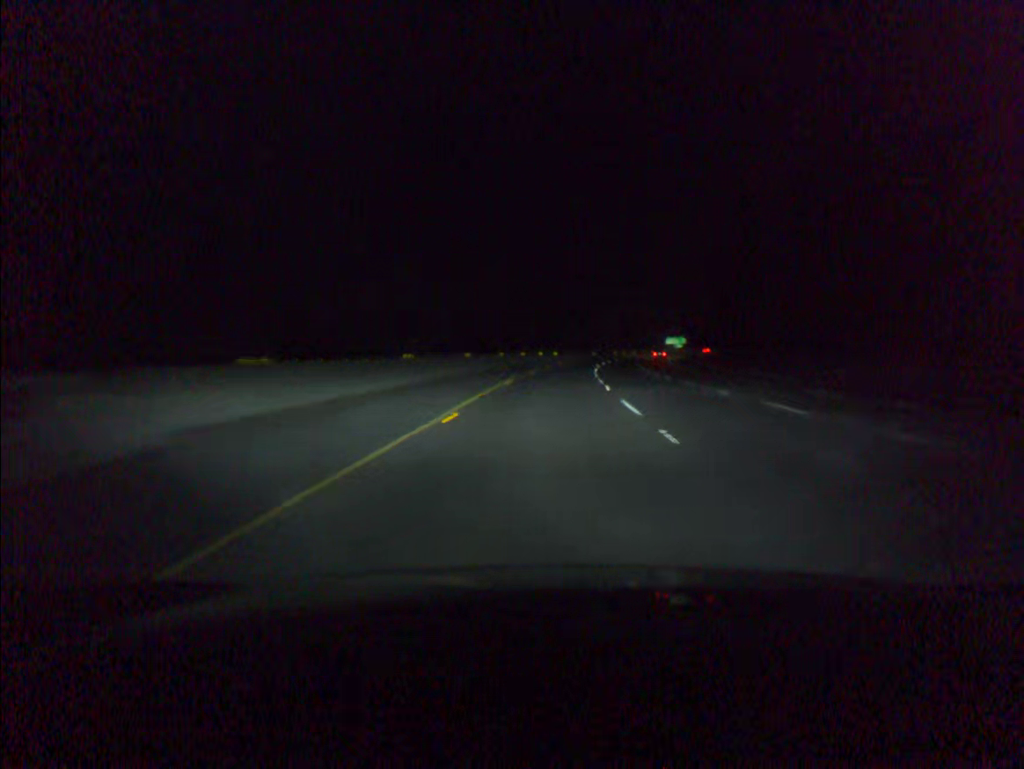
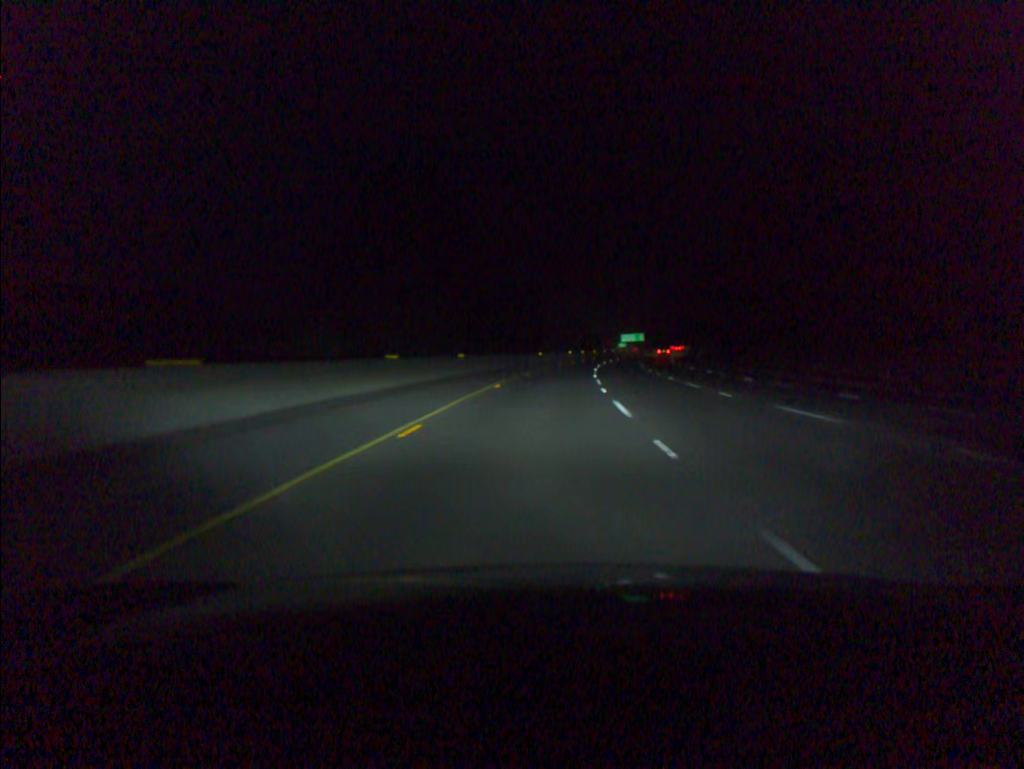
(+2.9, +60.1) m; +5°
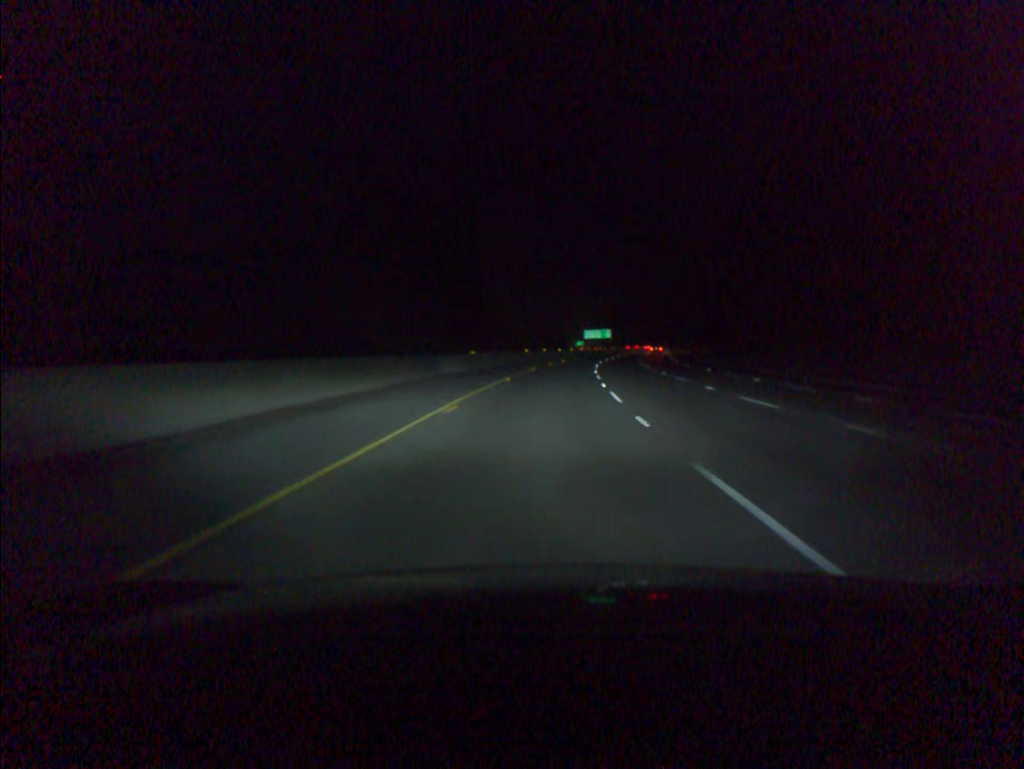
(+1.1, +40.1) m; +3°
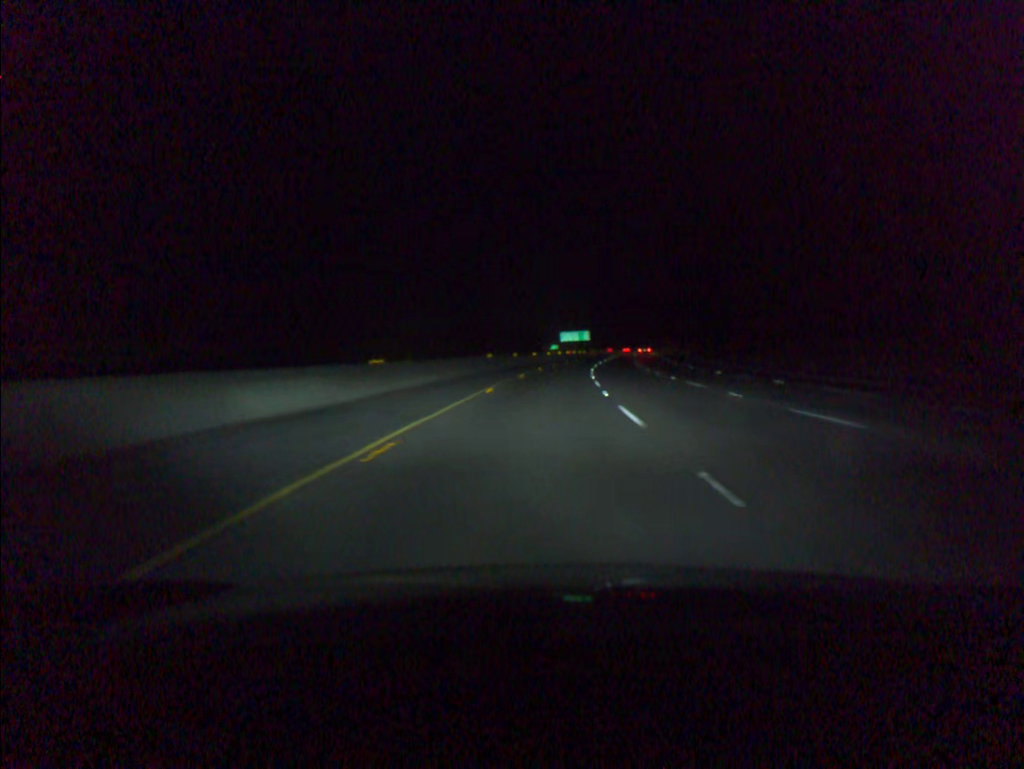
(+0.4, +20.1) m; +2°
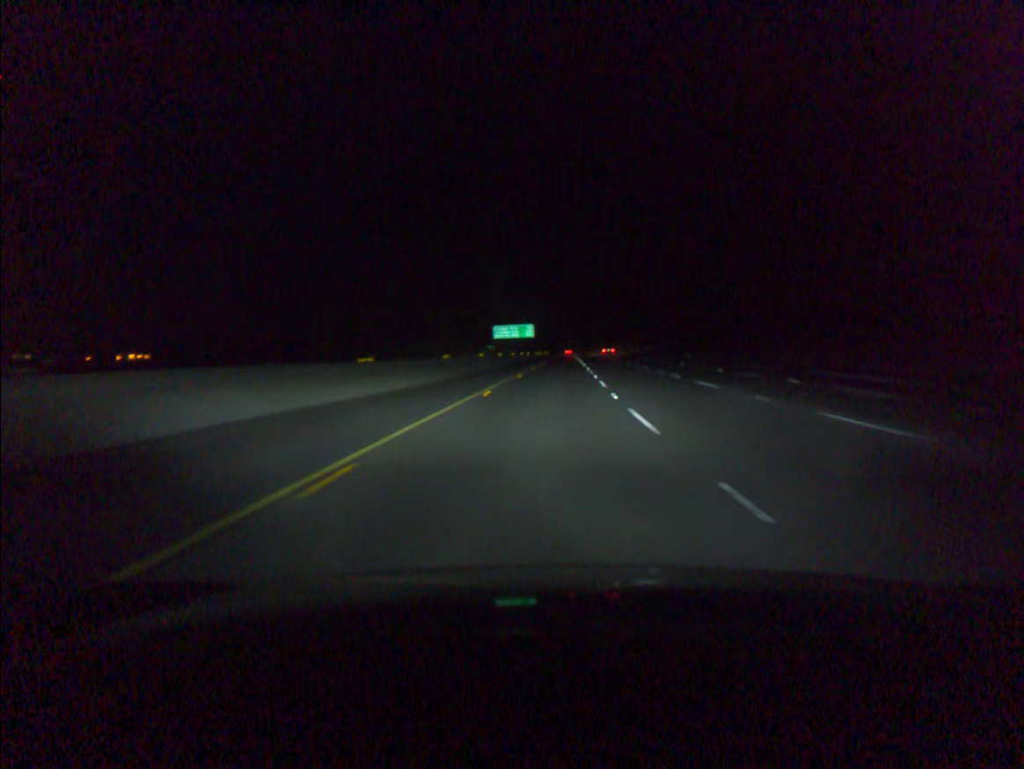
(+2.3, +60.2) m; +4°
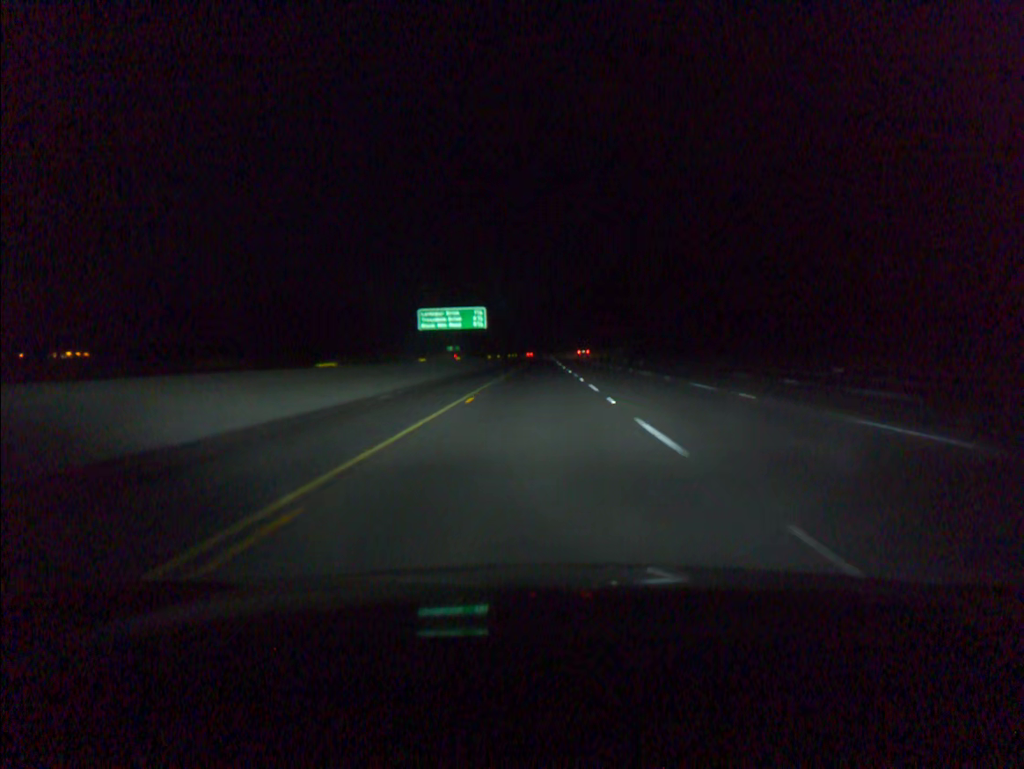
(+1.7, +60.3) m; +2°
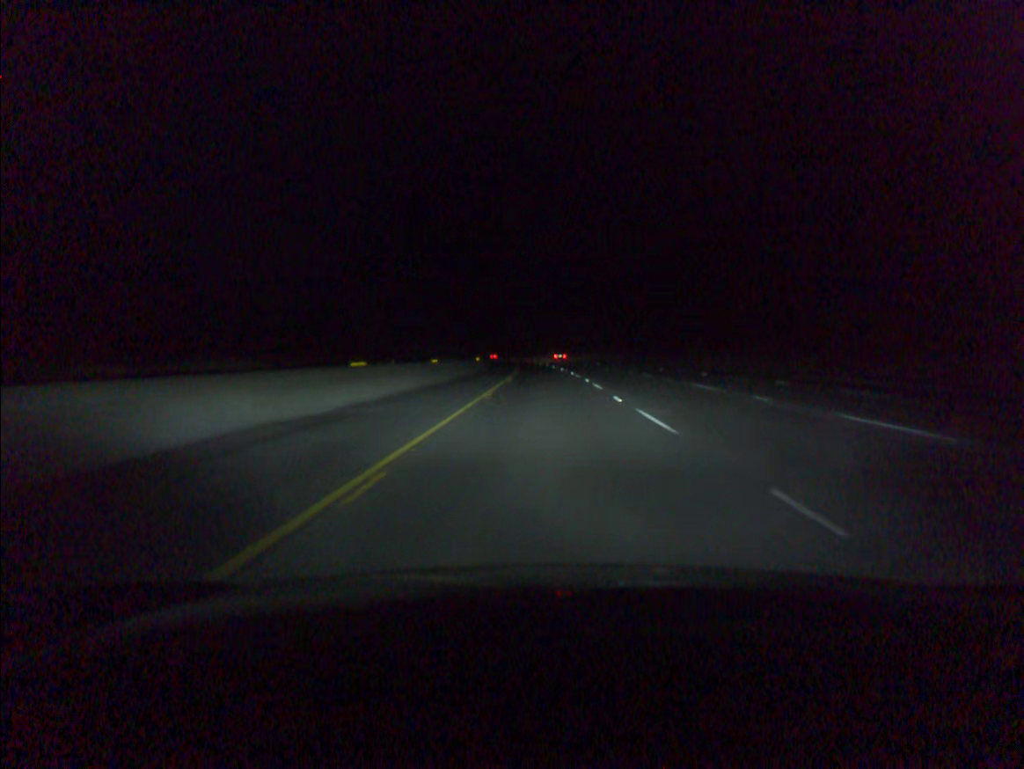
(-0.3, +100.6) m; 0°
